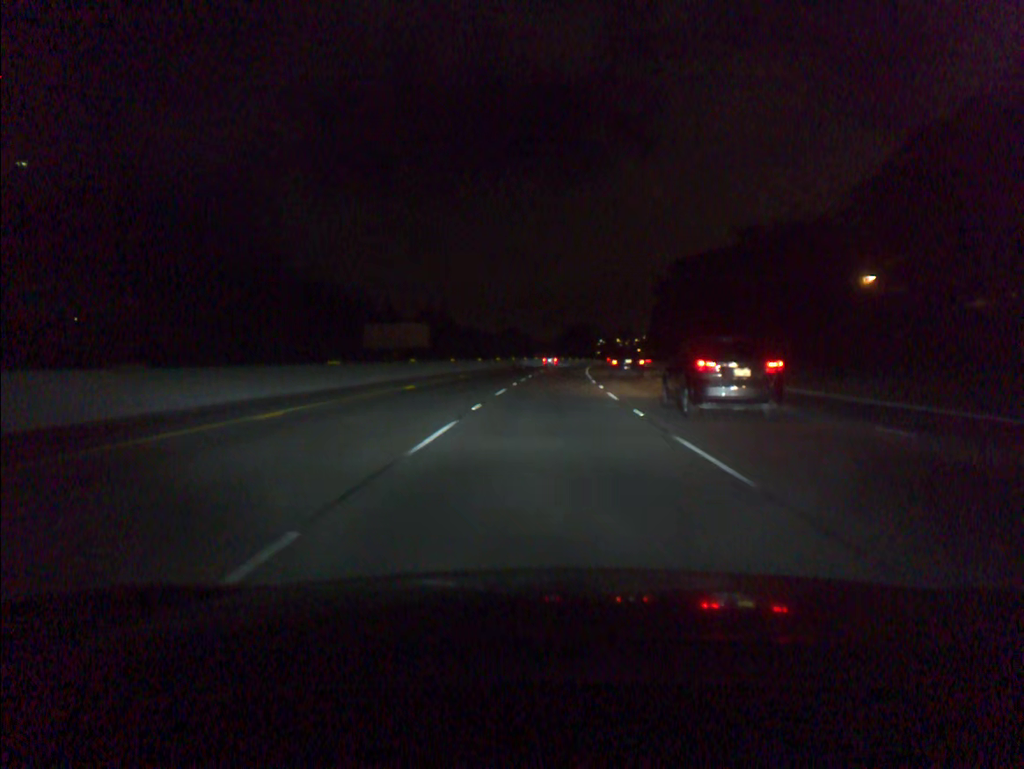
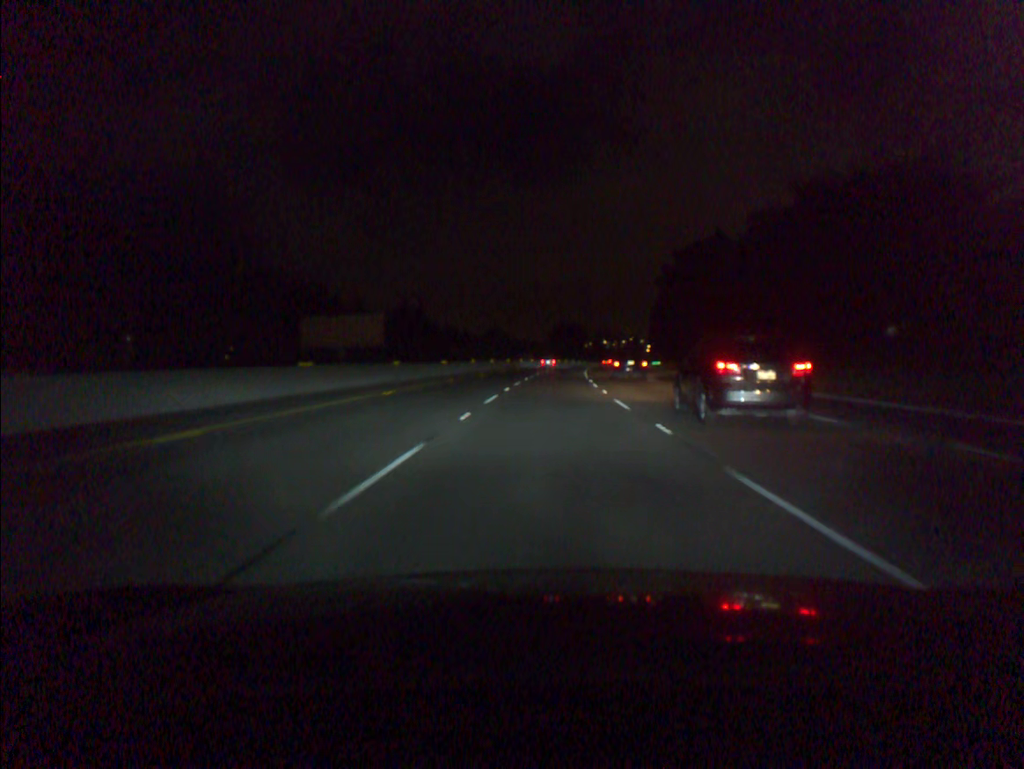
(+0.2, +18.2) m; +1°
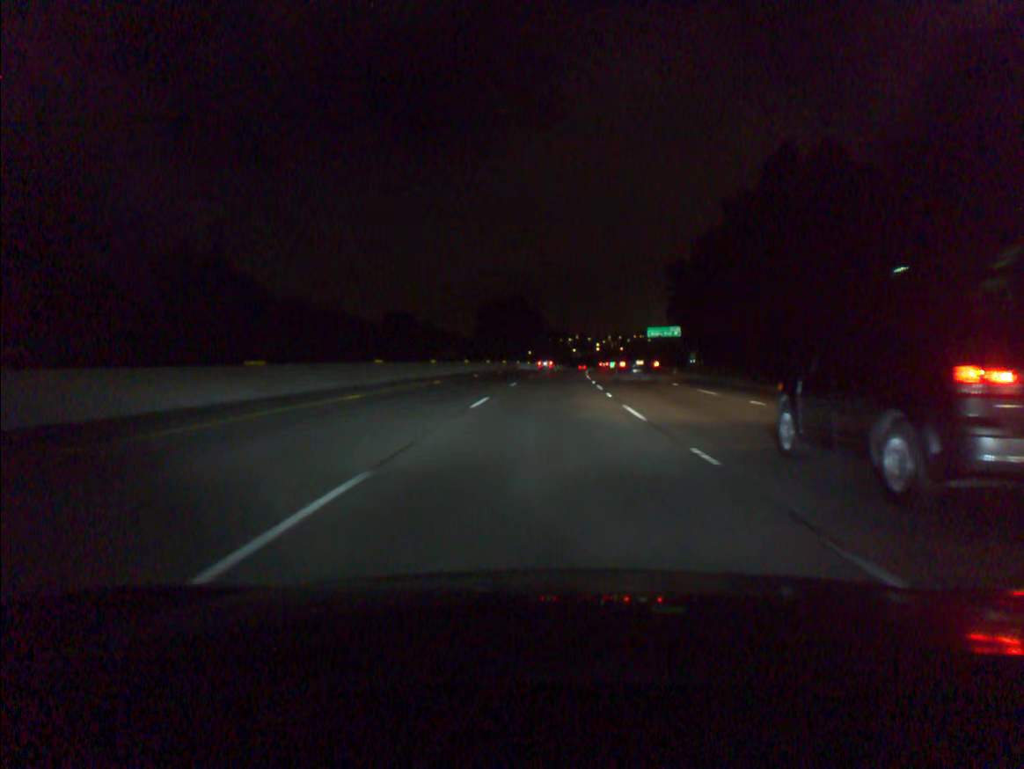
(+3.8, +91.0) m; +4°
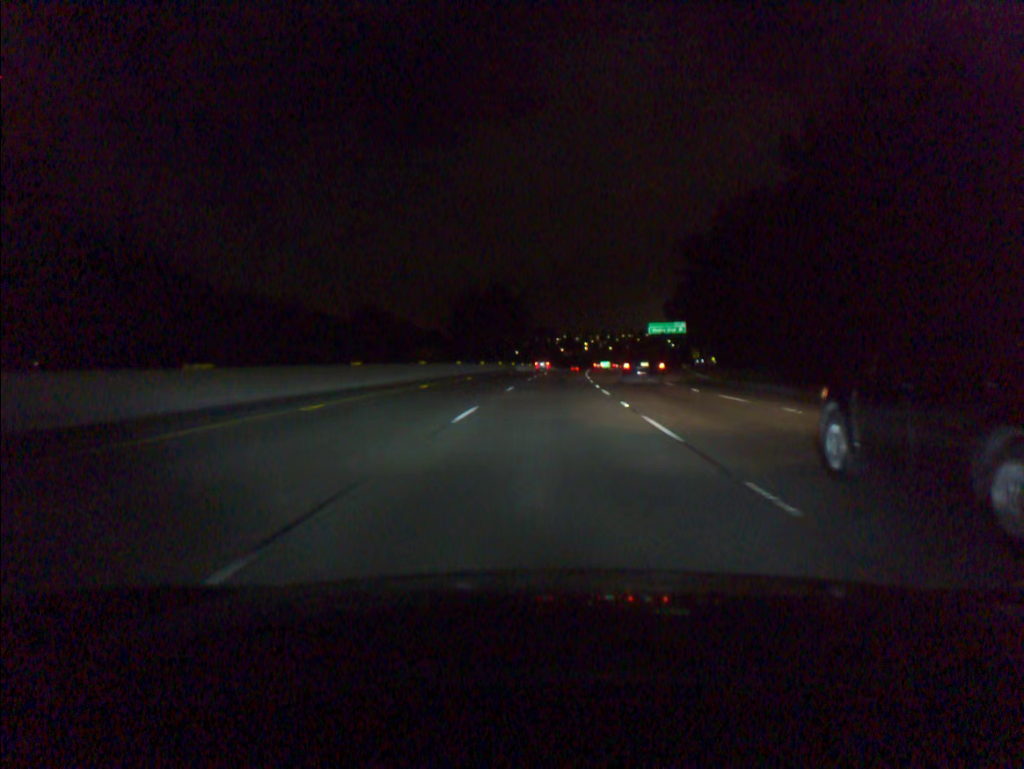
(+0.1, +18.3) m; +1°
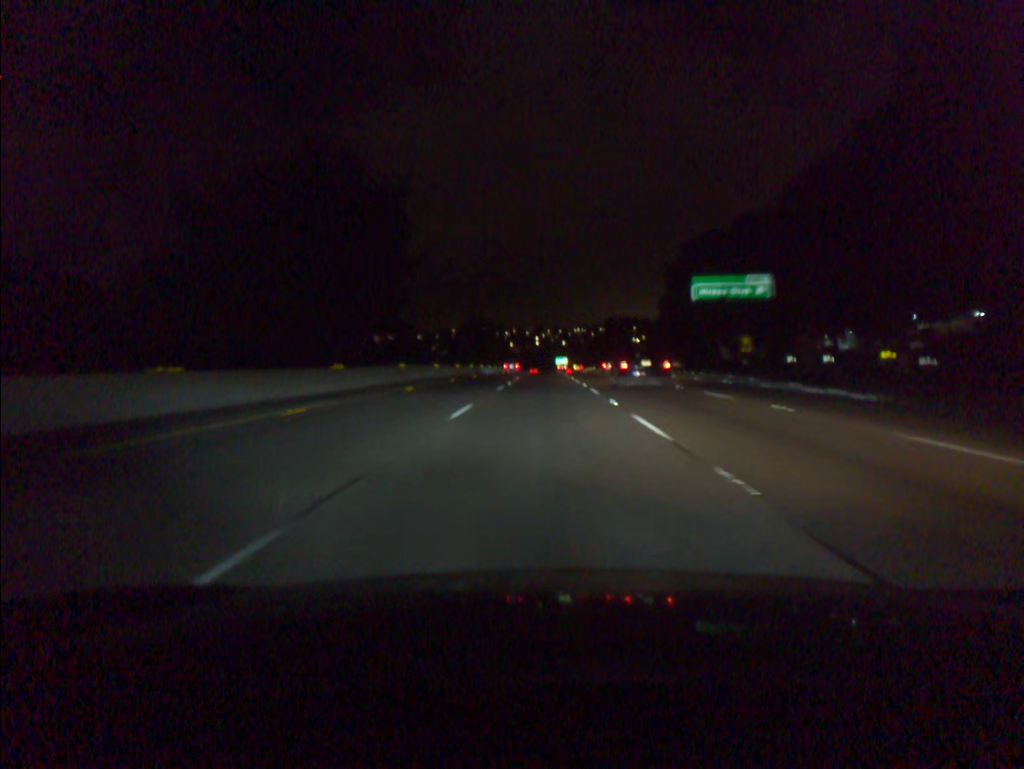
(+2.6, +73.2) m; +4°
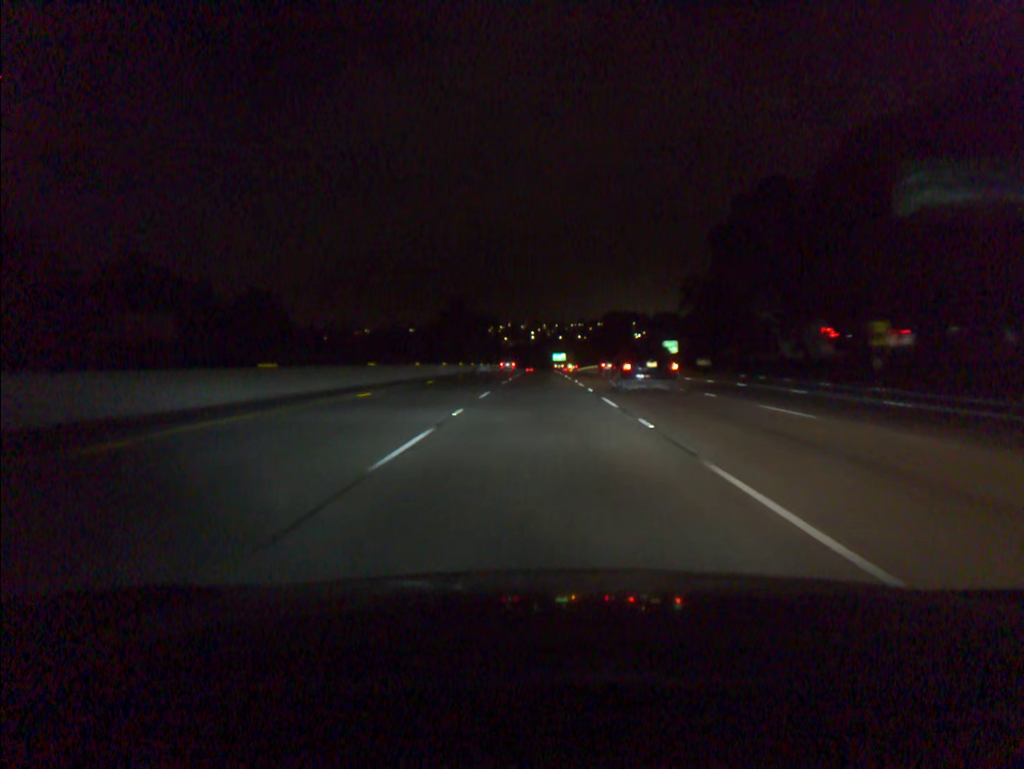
(+0.2, +36.7) m; 0°
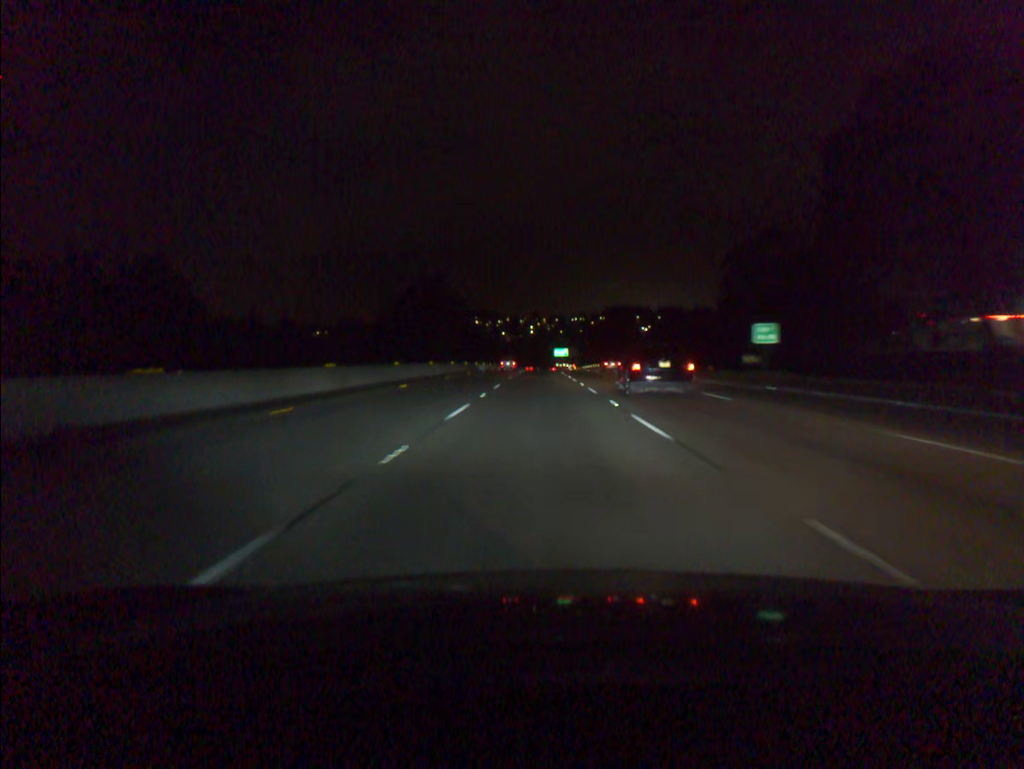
(0.0, +36.7) m; 0°
